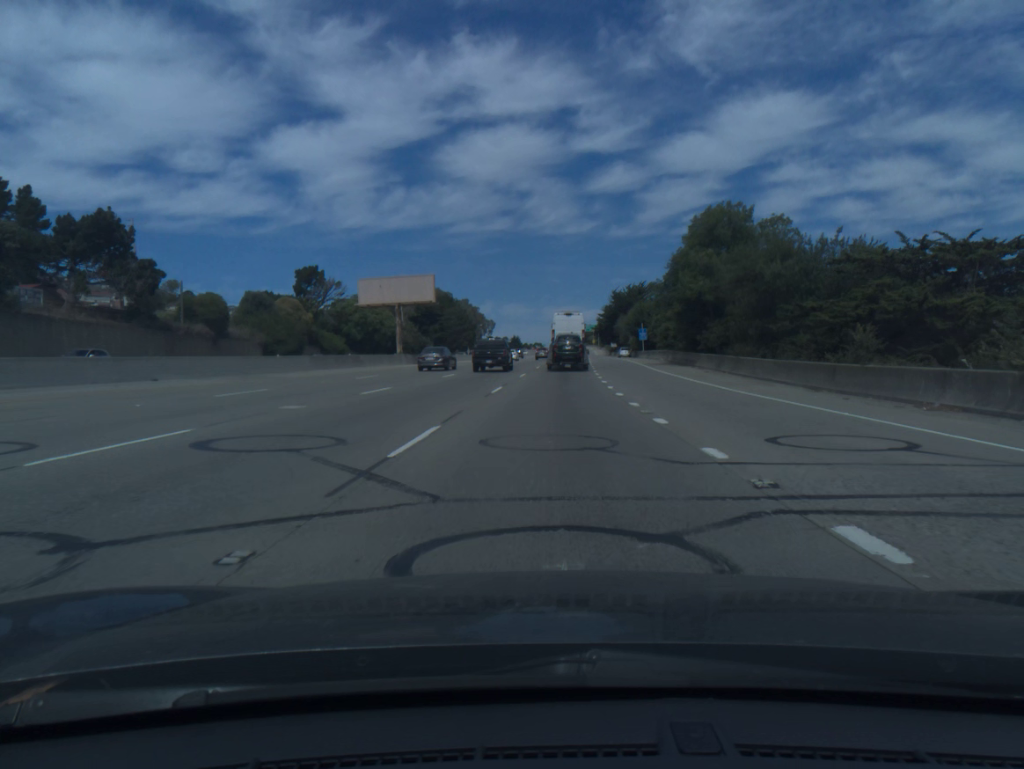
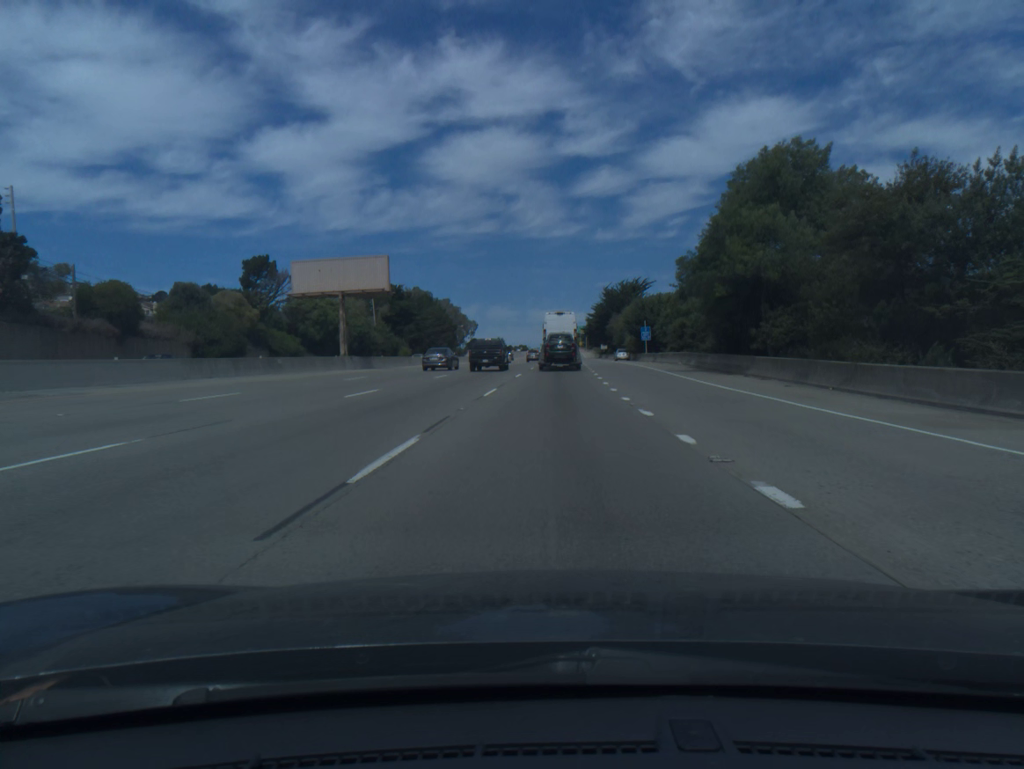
(+0.1, +16.3) m; +1°
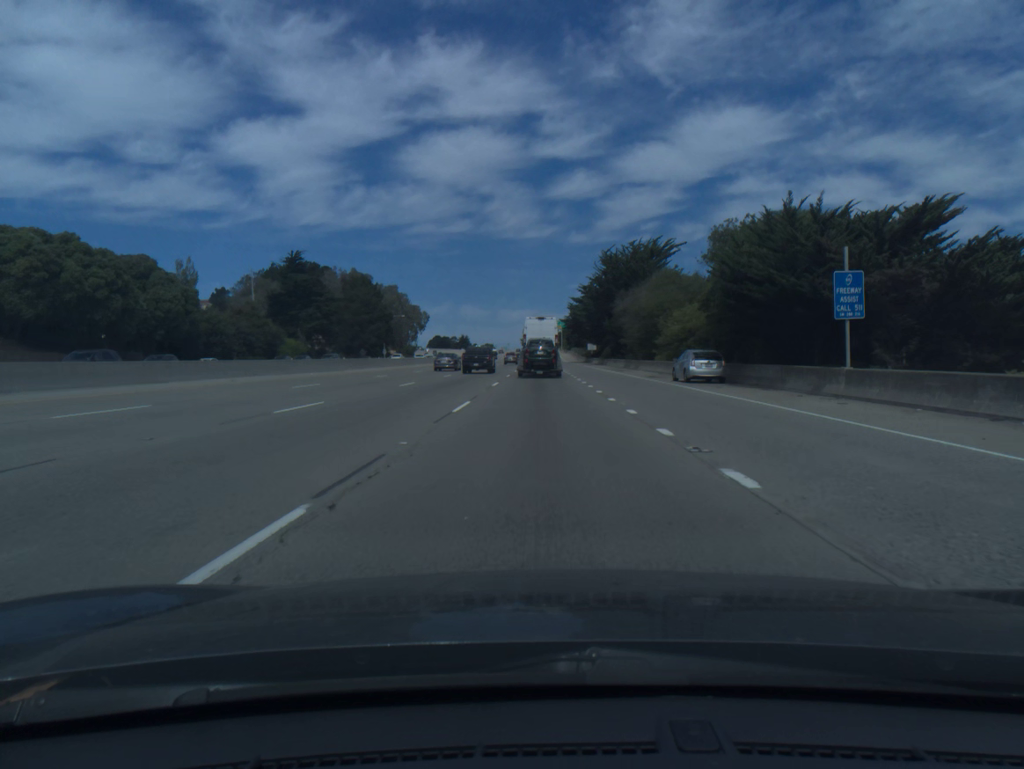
(+1.7, +63.2) m; +2°
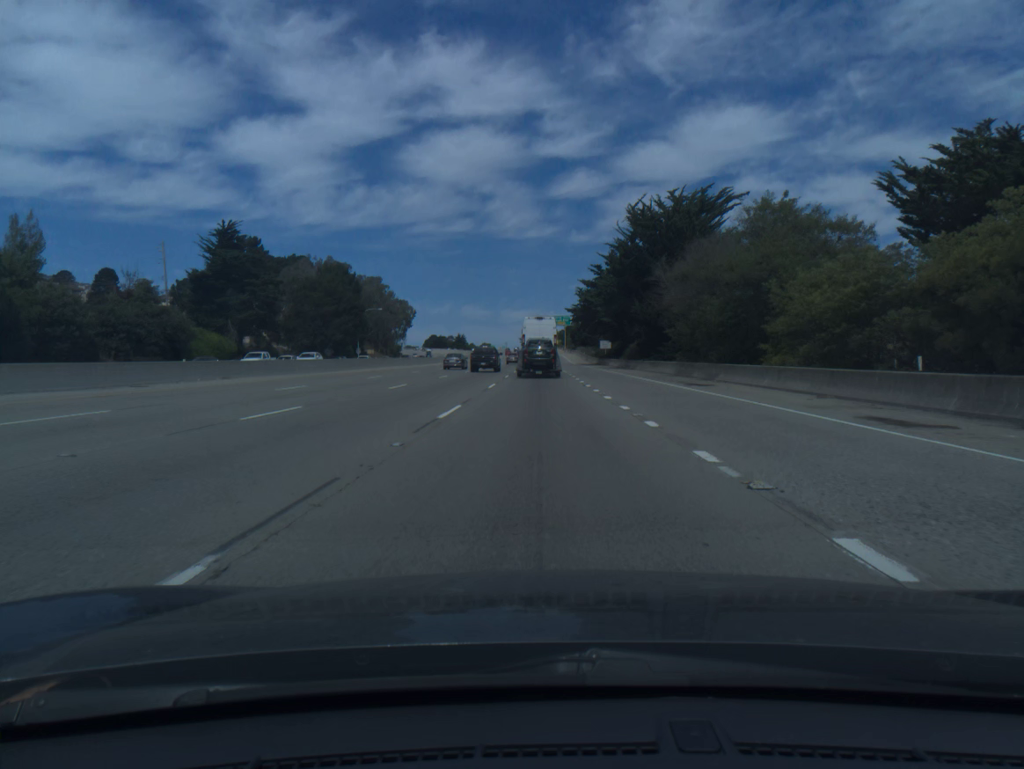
(0.0, +30.7) m; 0°
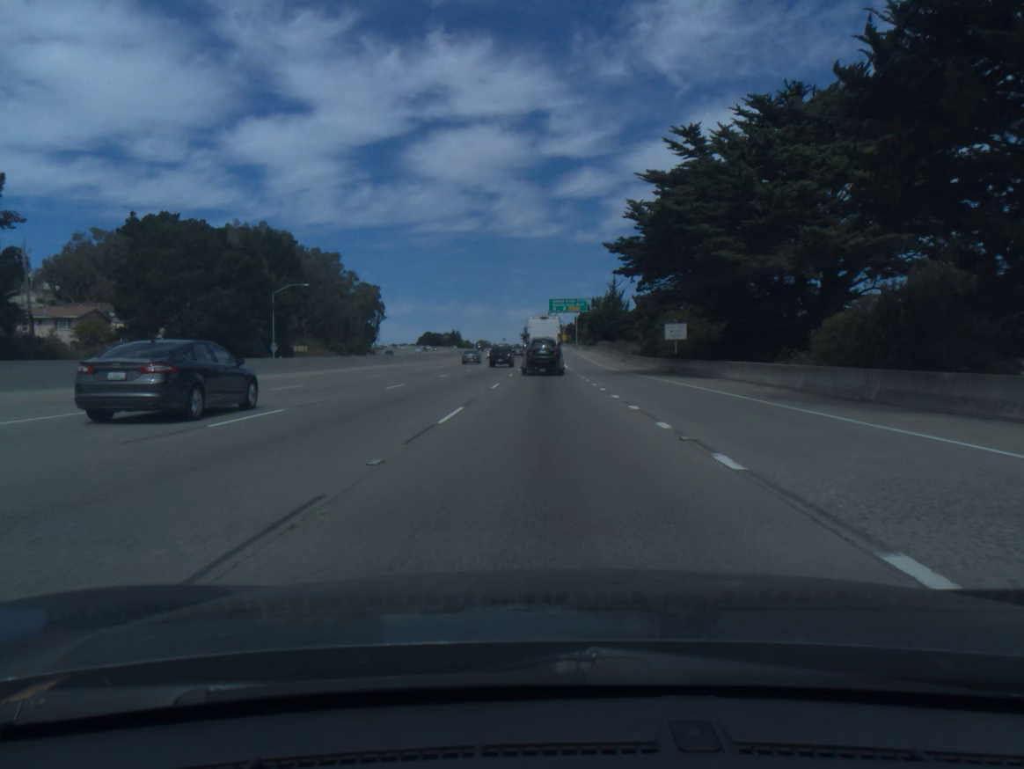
(-0.2, +60.0) m; 0°
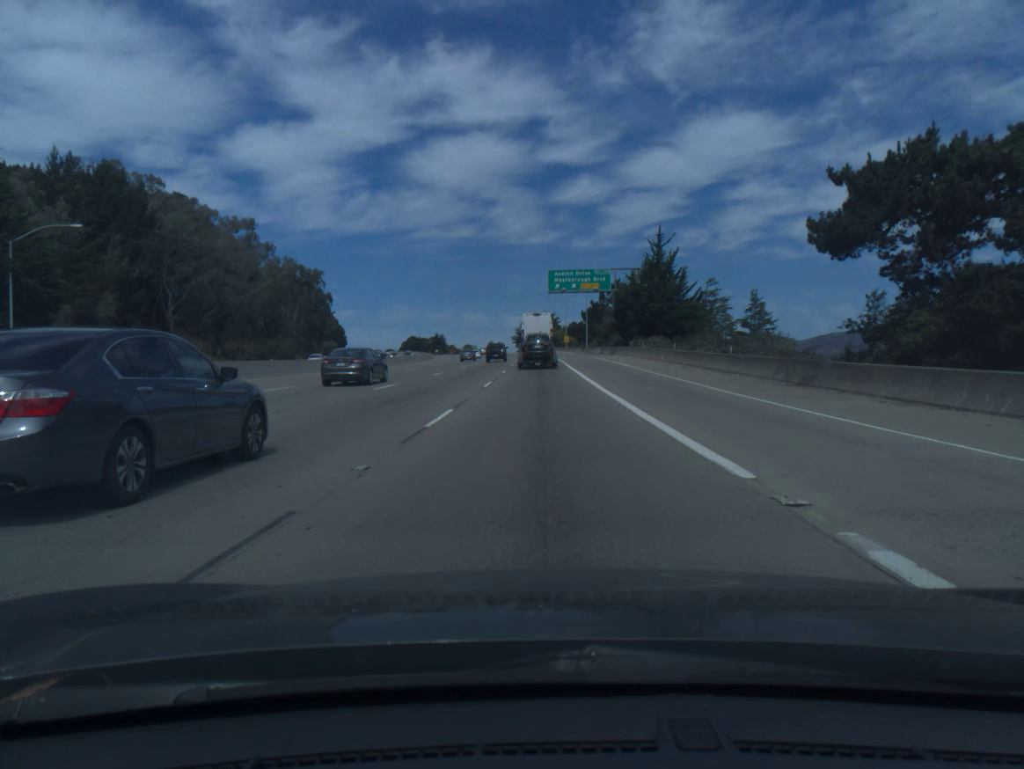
(+0.2, +59.0) m; 0°
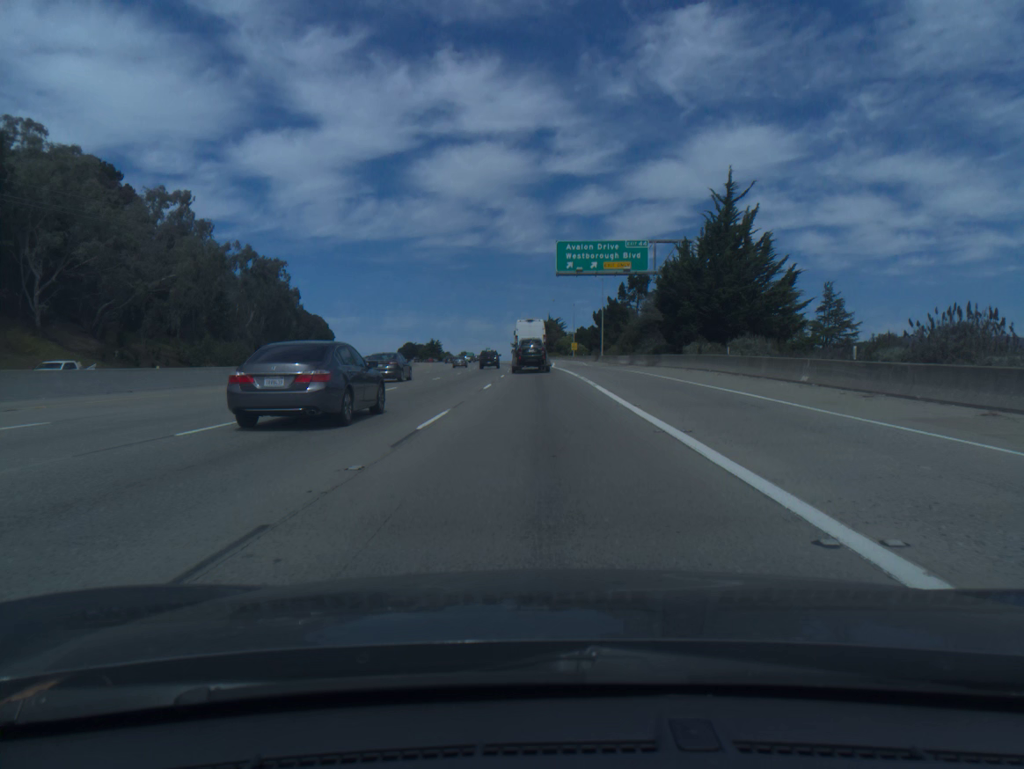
(0.0, +29.5) m; 0°
